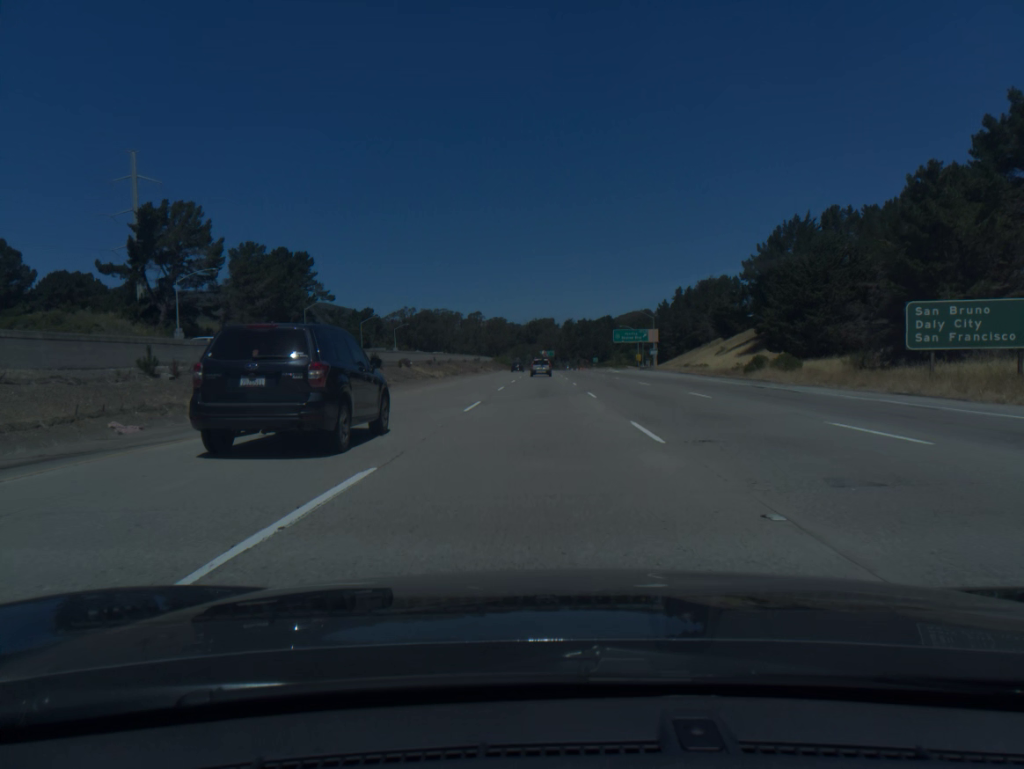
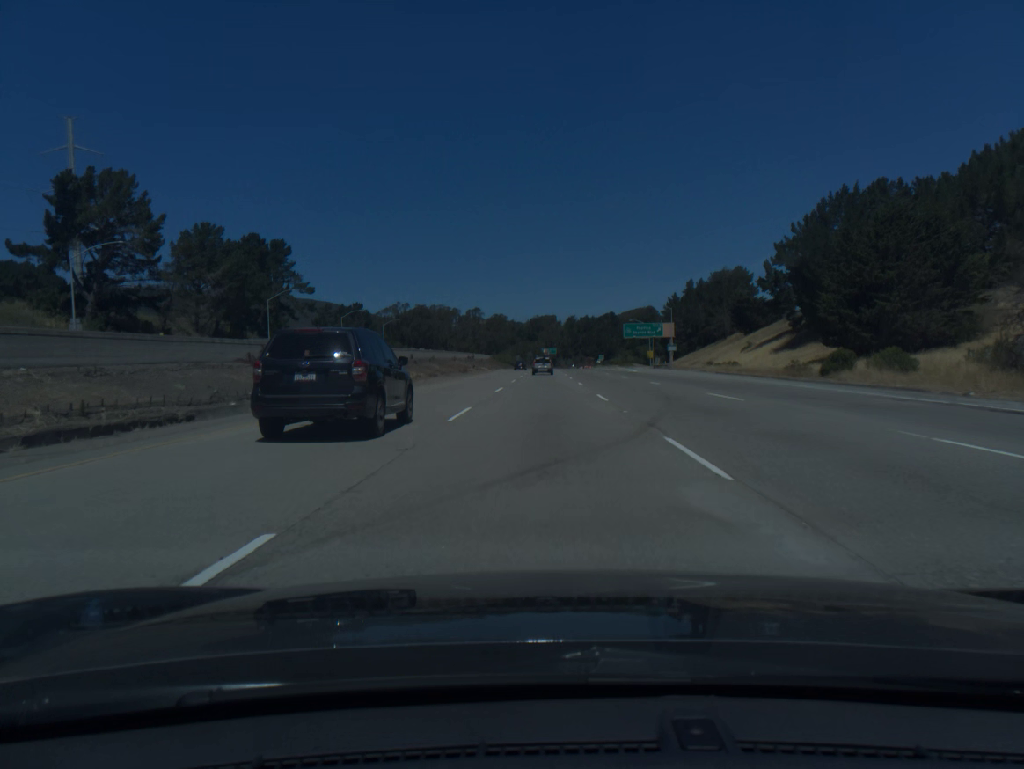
(0.0, +18.5) m; 0°
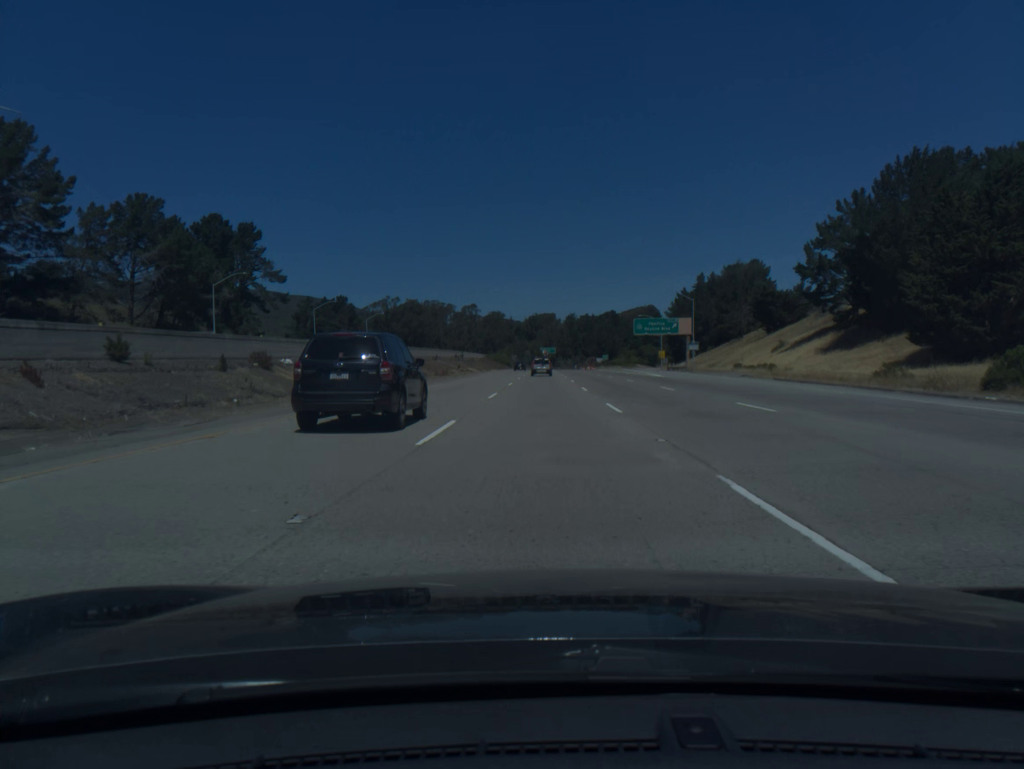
(0.0, +18.5) m; 0°
